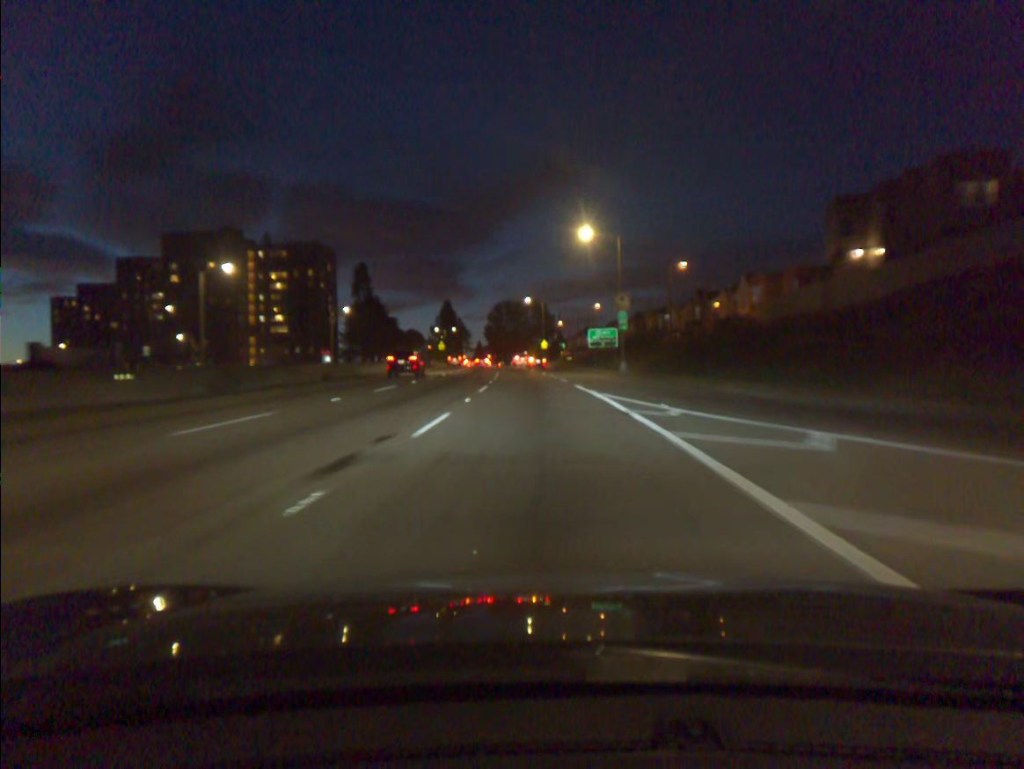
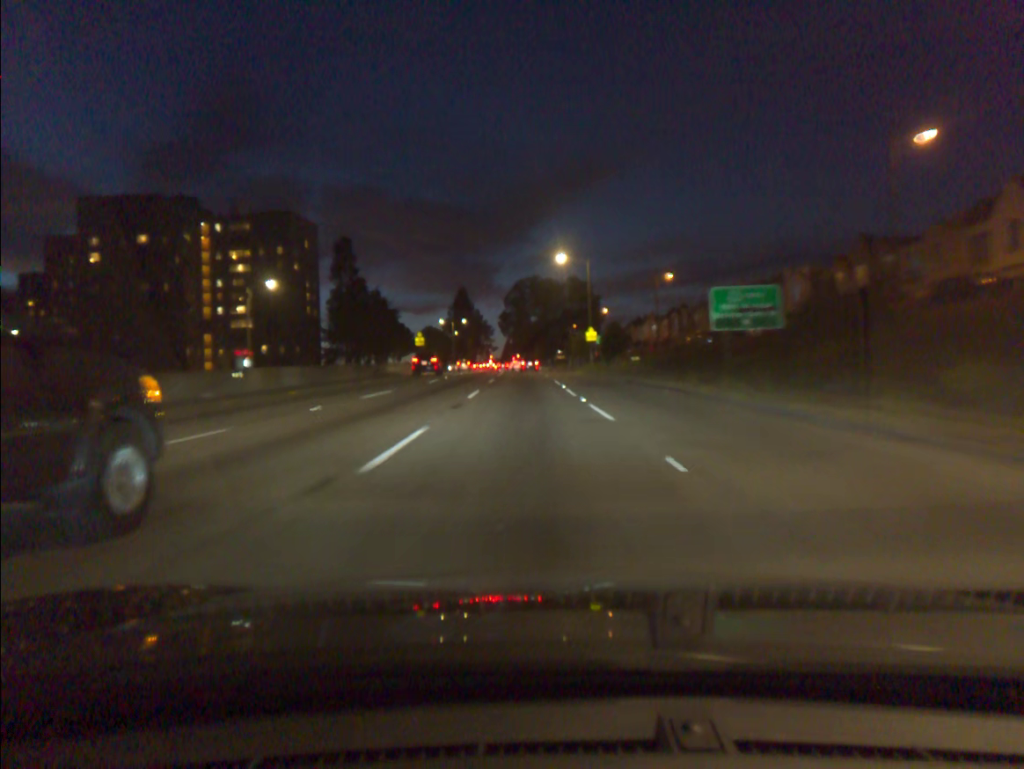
(-0.9, +47.4) m; -3°
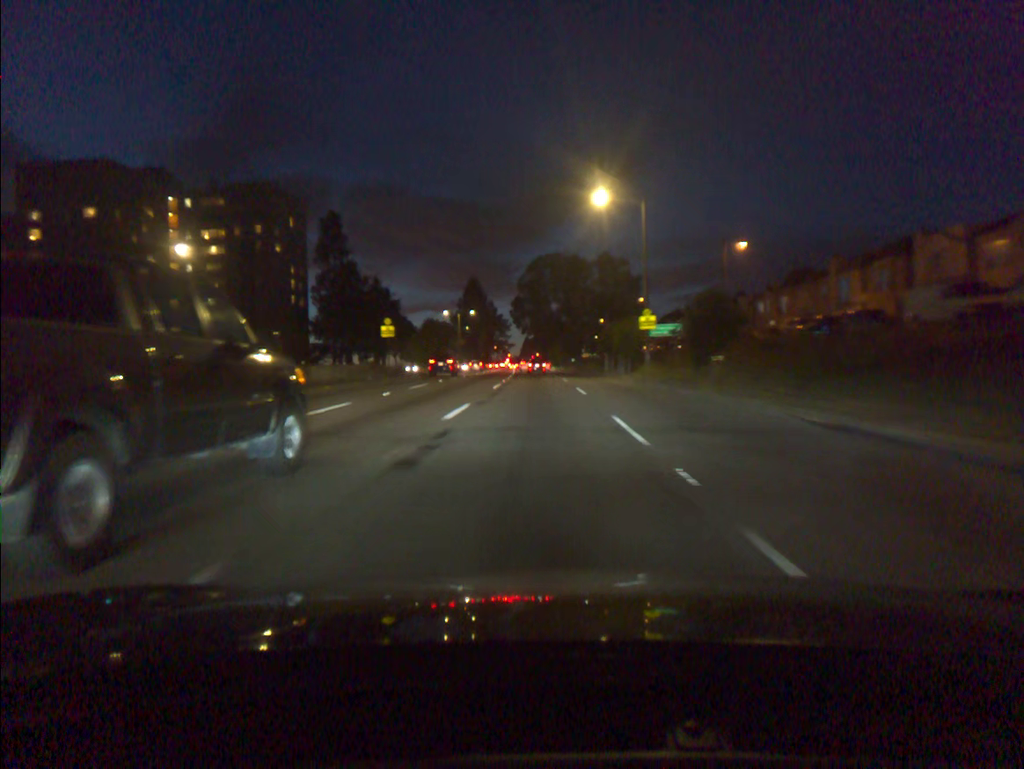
(-0.3, +23.4) m; -1°
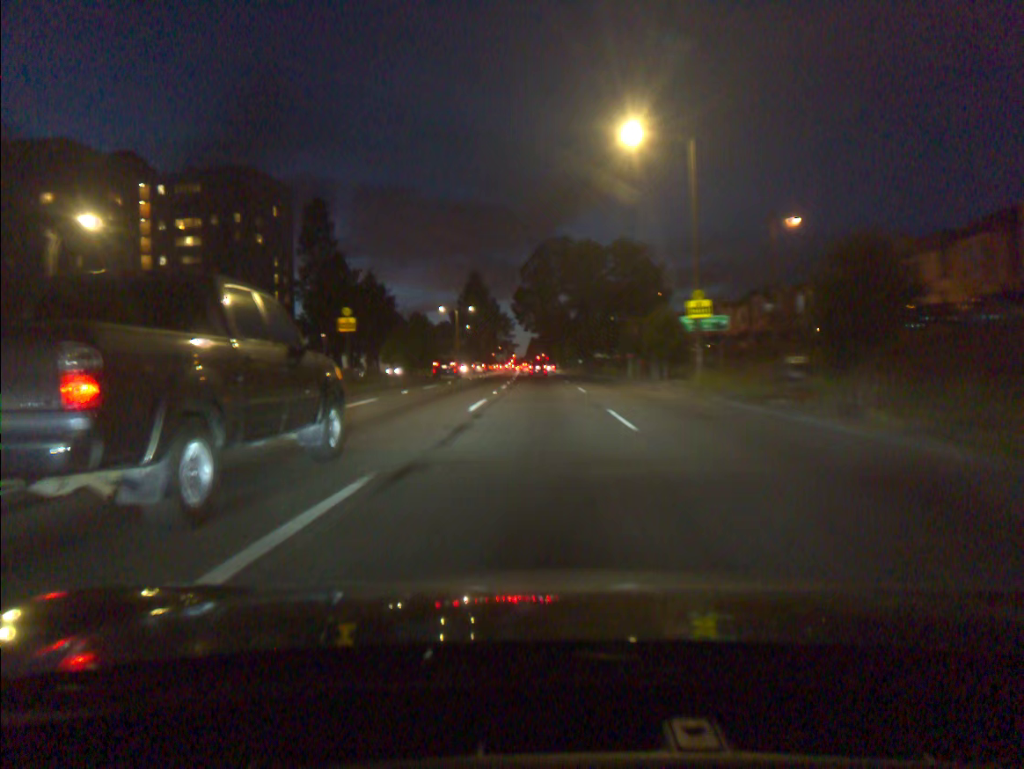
(0.0, +11.7) m; 0°
